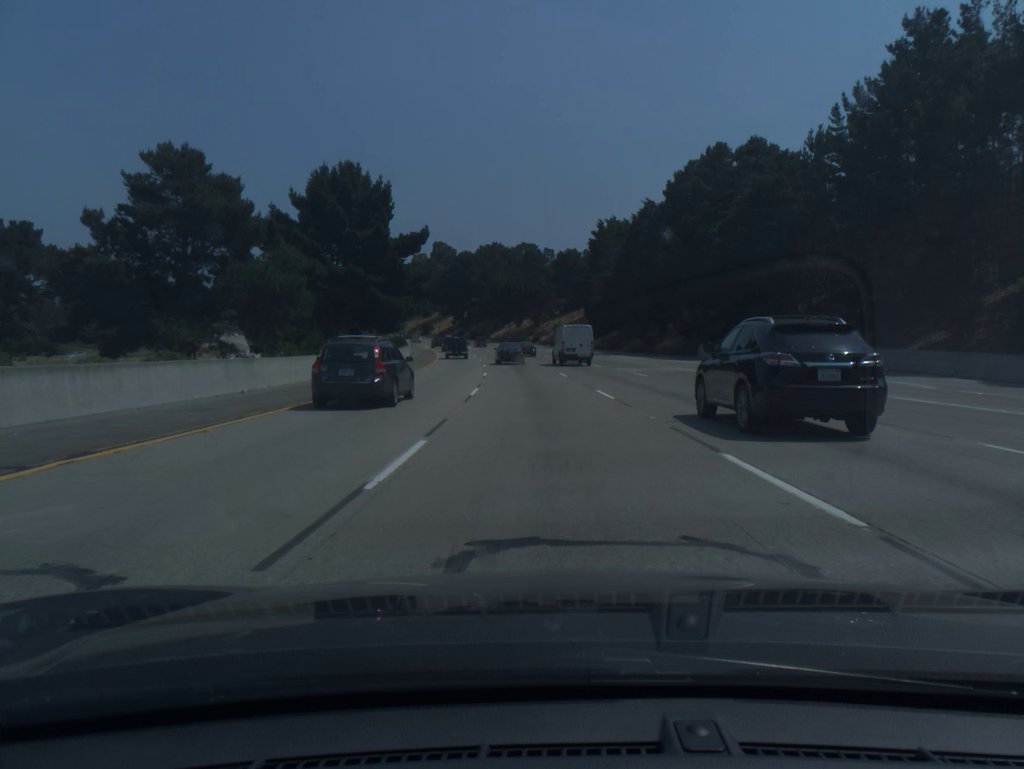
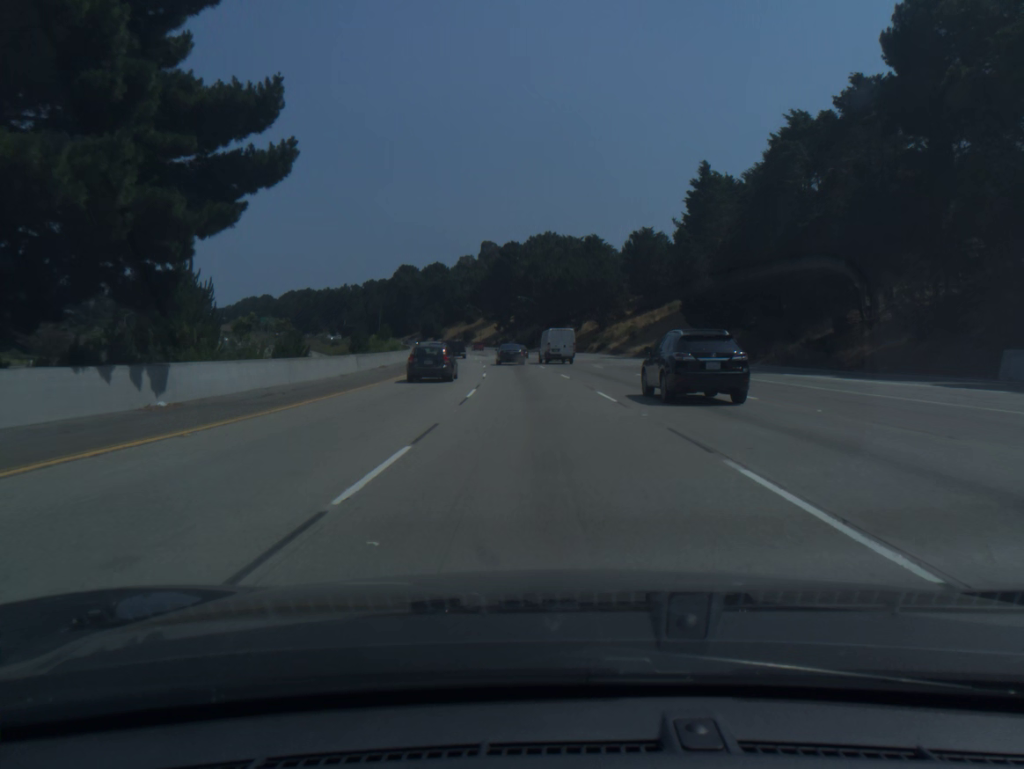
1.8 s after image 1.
(-1.4, +44.5) m; -4°
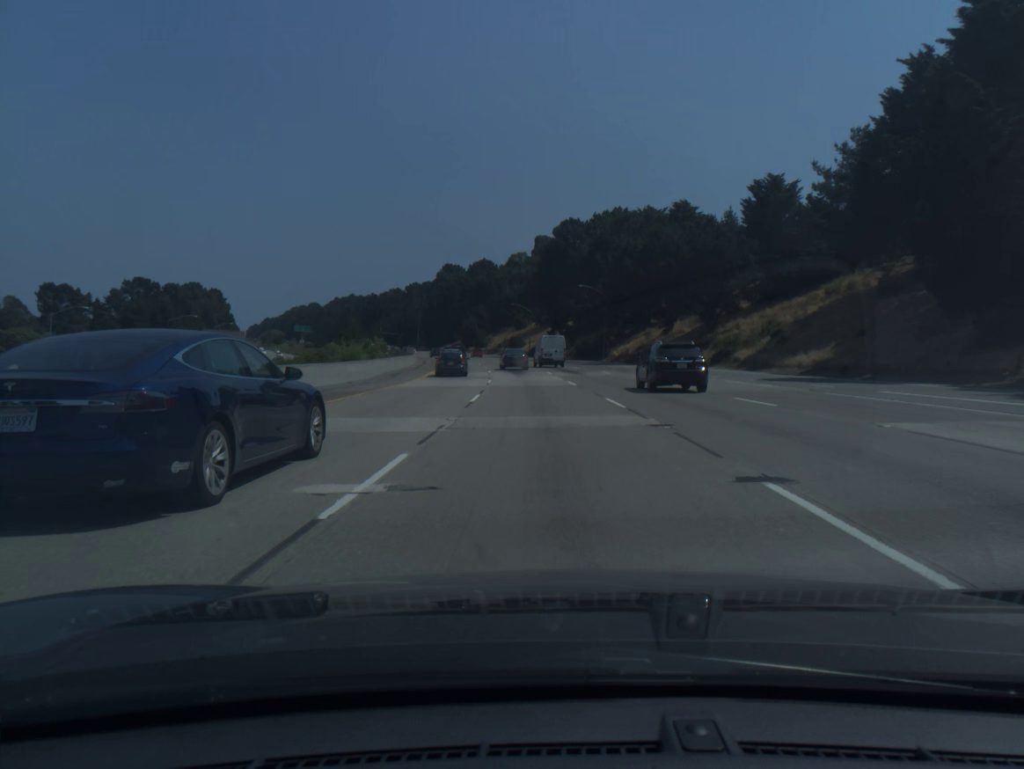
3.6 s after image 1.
(-1.7, +44.4) m; -4°
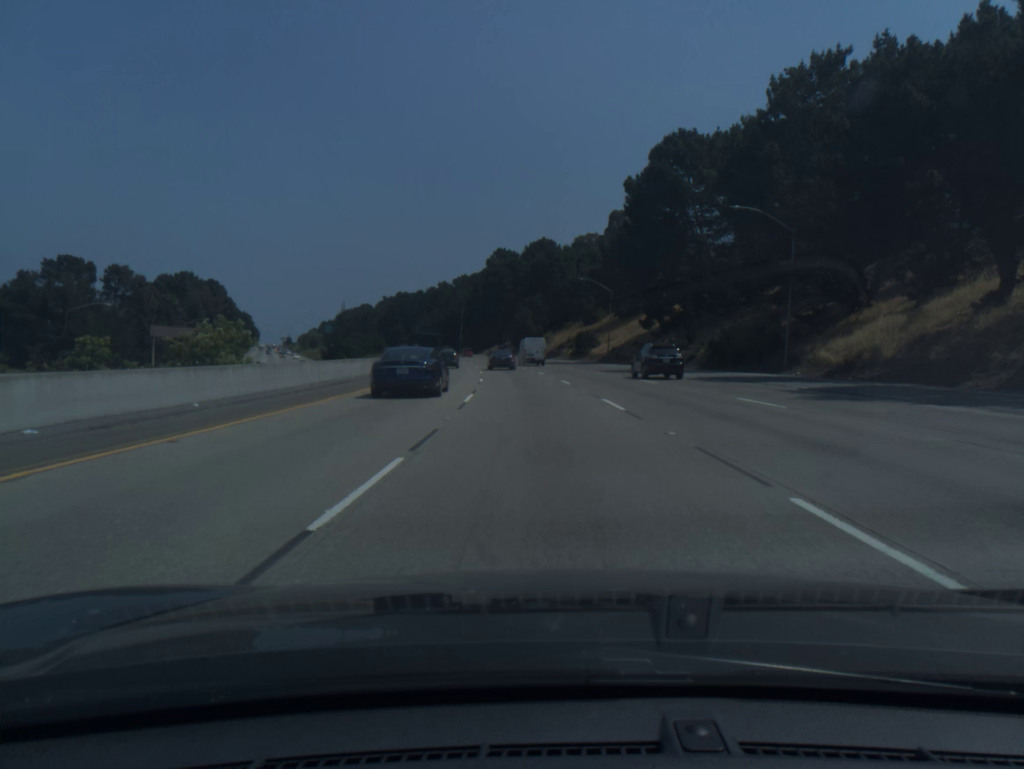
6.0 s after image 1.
(-2.5, +59.0) m; -5°
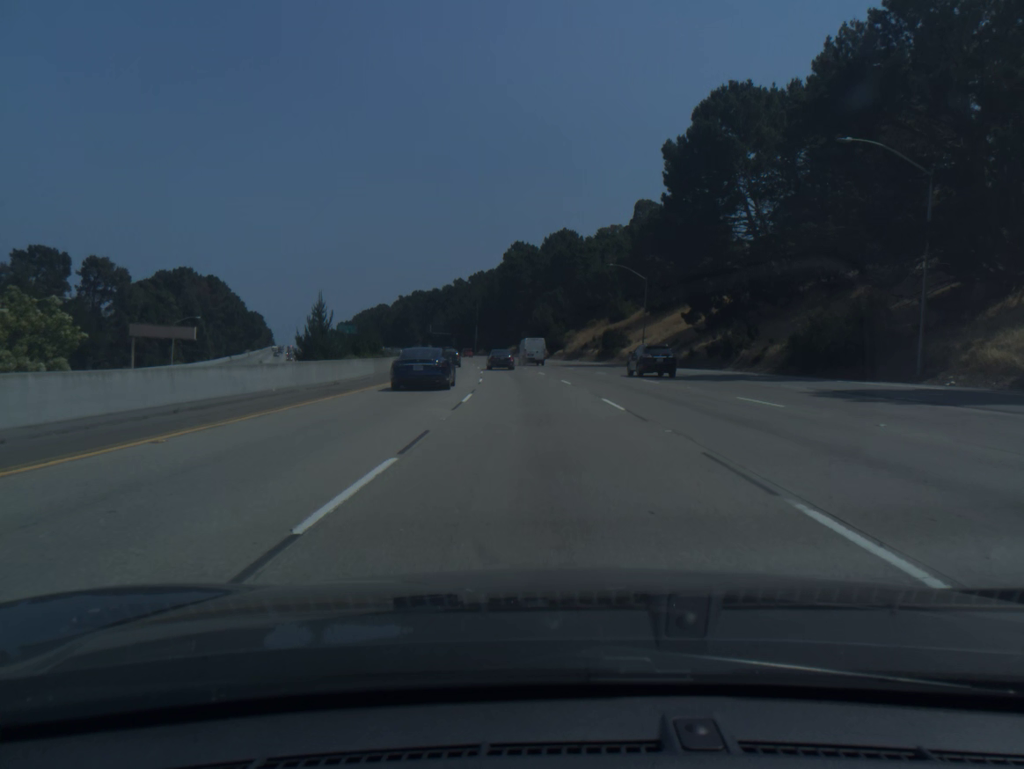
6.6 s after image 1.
(-0.2, +14.8) m; -1°
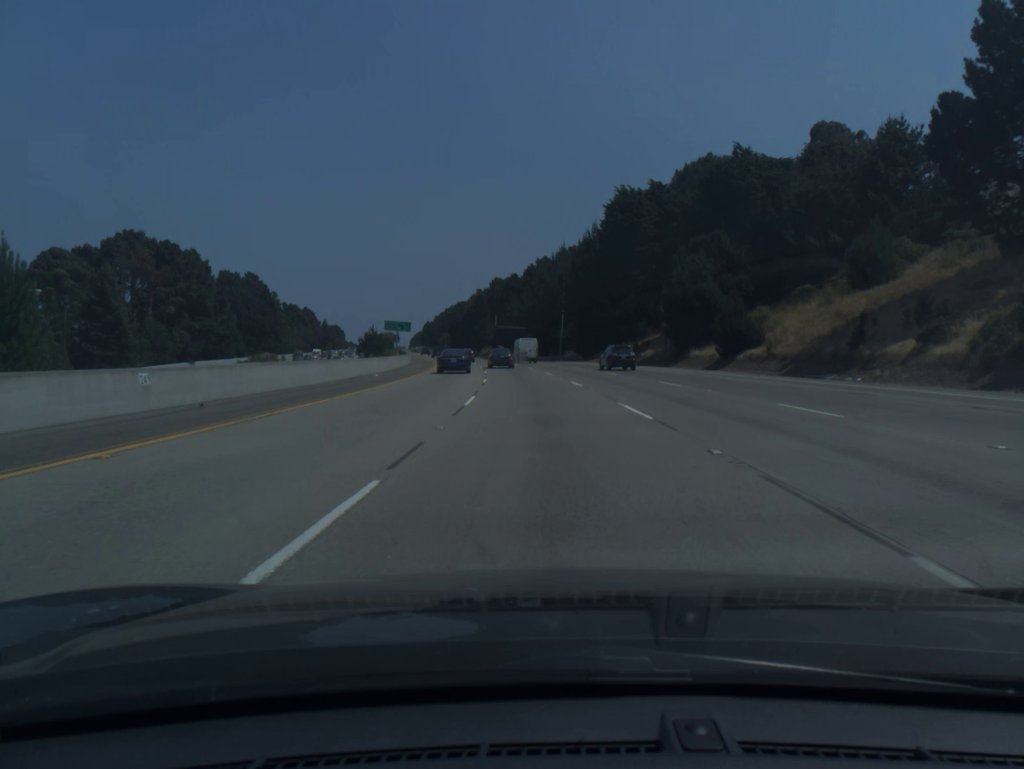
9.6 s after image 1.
(-4.7, +74.6) m; -7°
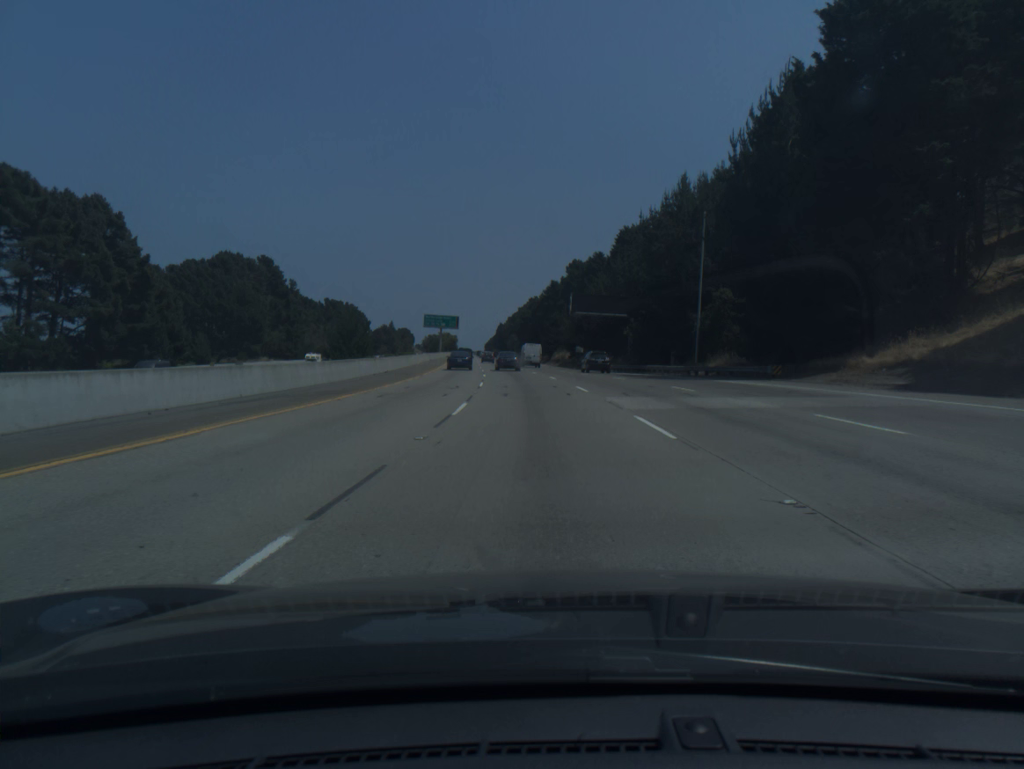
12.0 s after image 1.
(-2.9, +60.9) m; -6°
